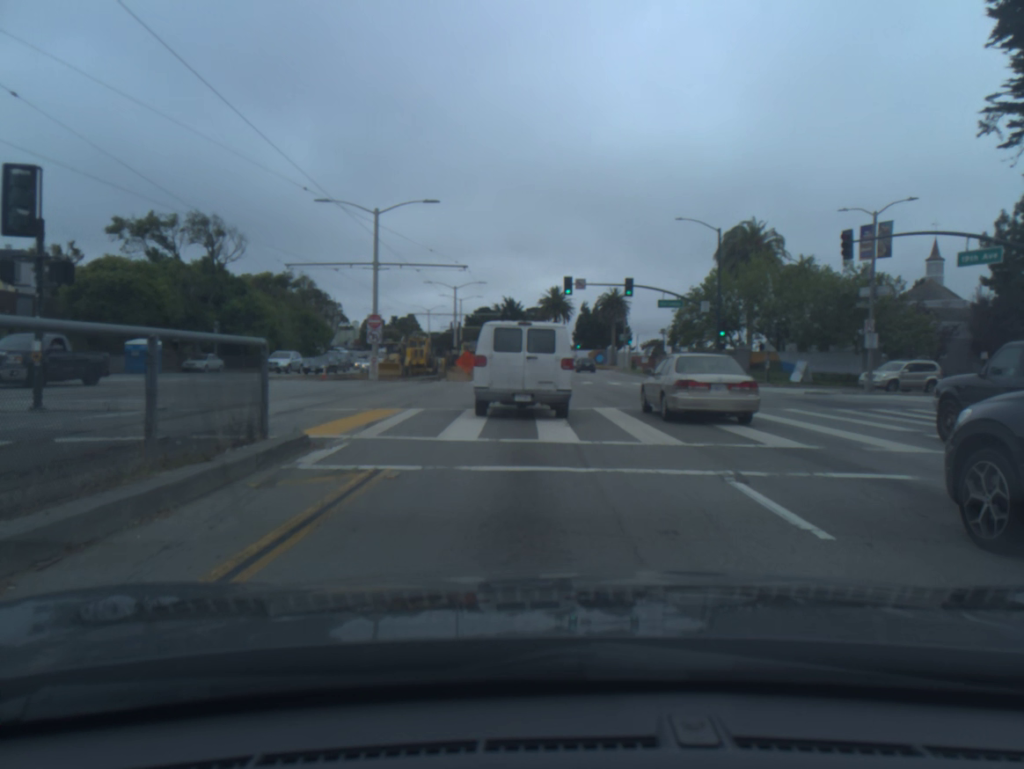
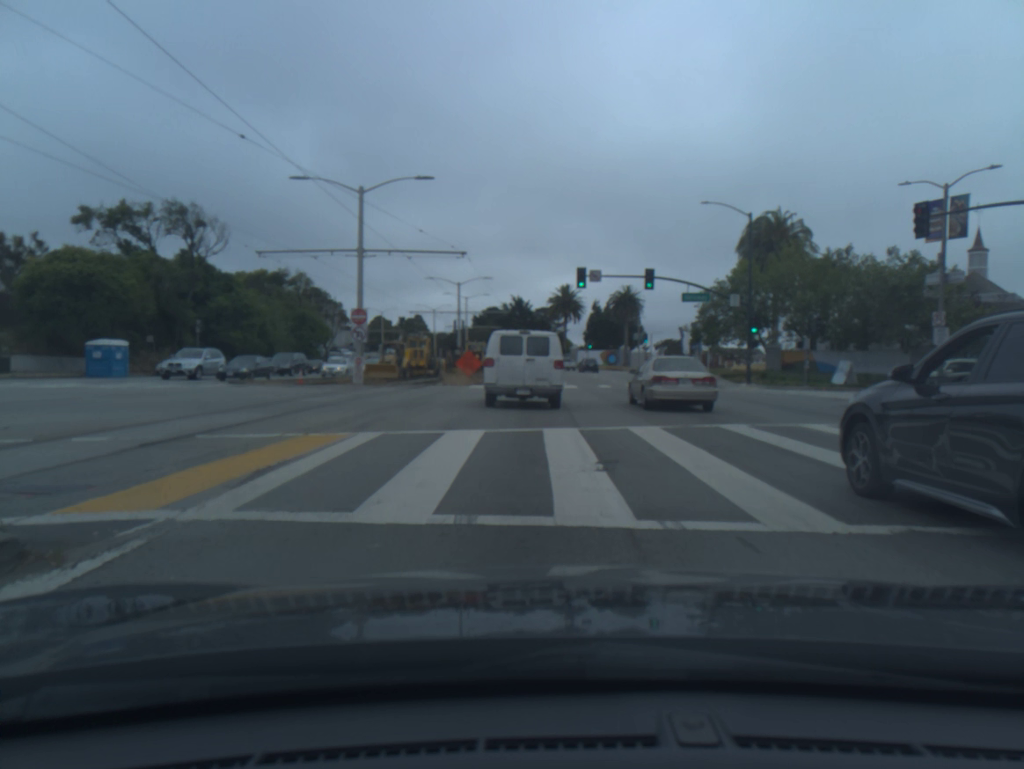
(0.0, +5.7) m; 0°
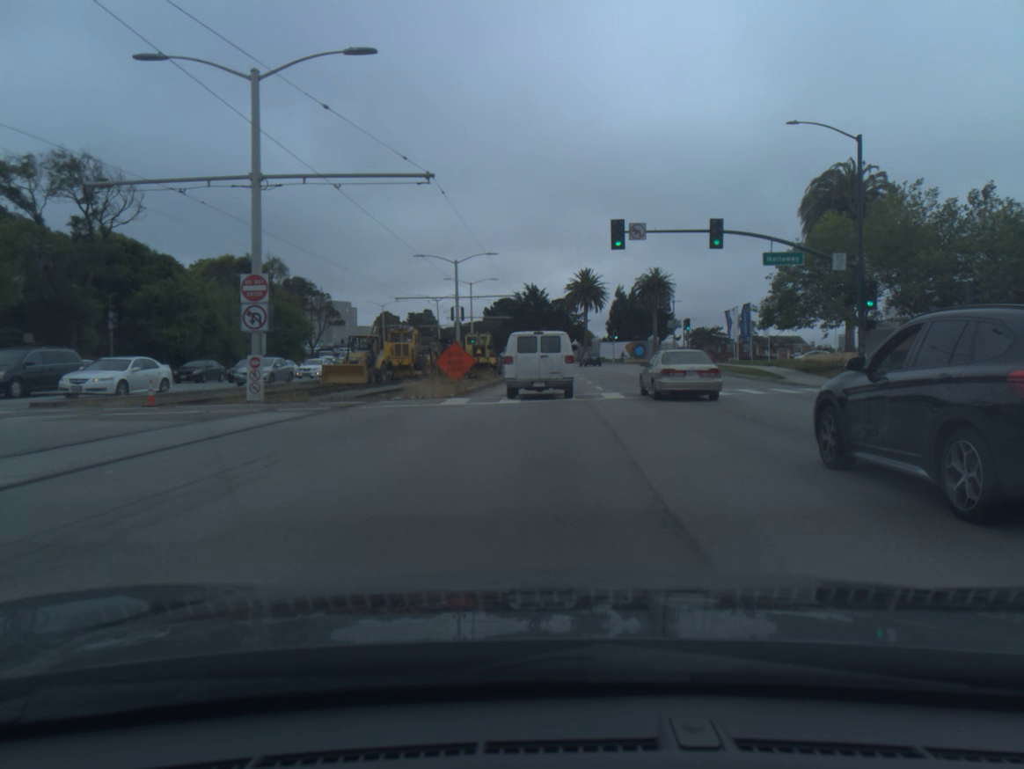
(-0.1, +14.6) m; -1°
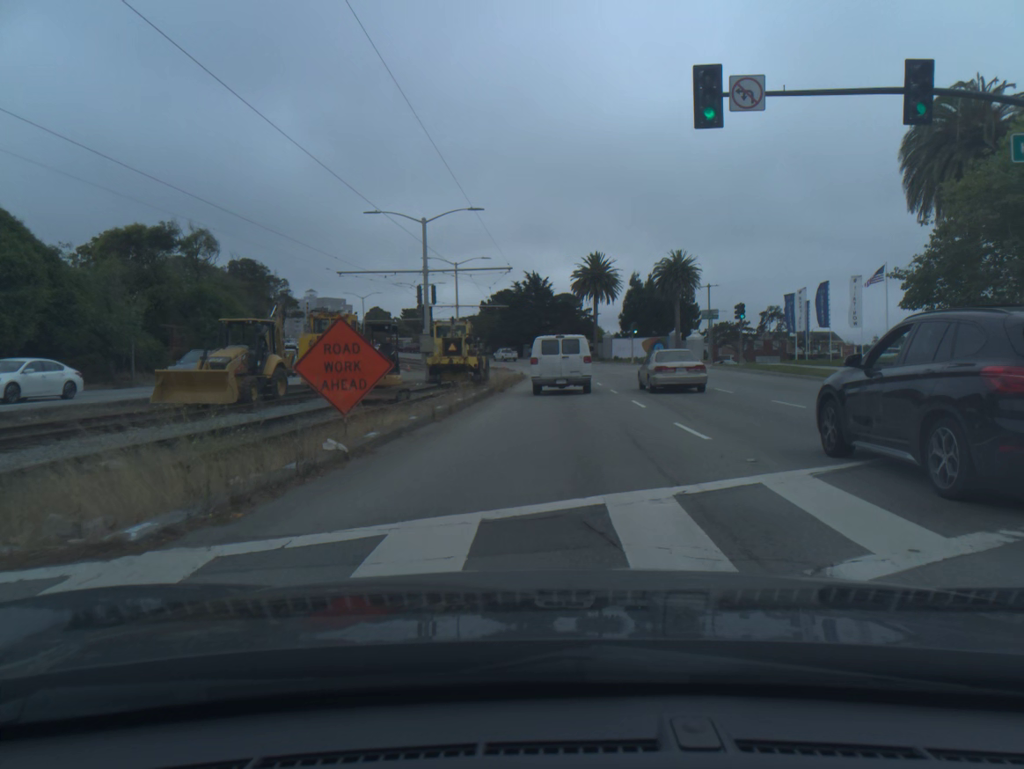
(-0.1, +18.2) m; 0°
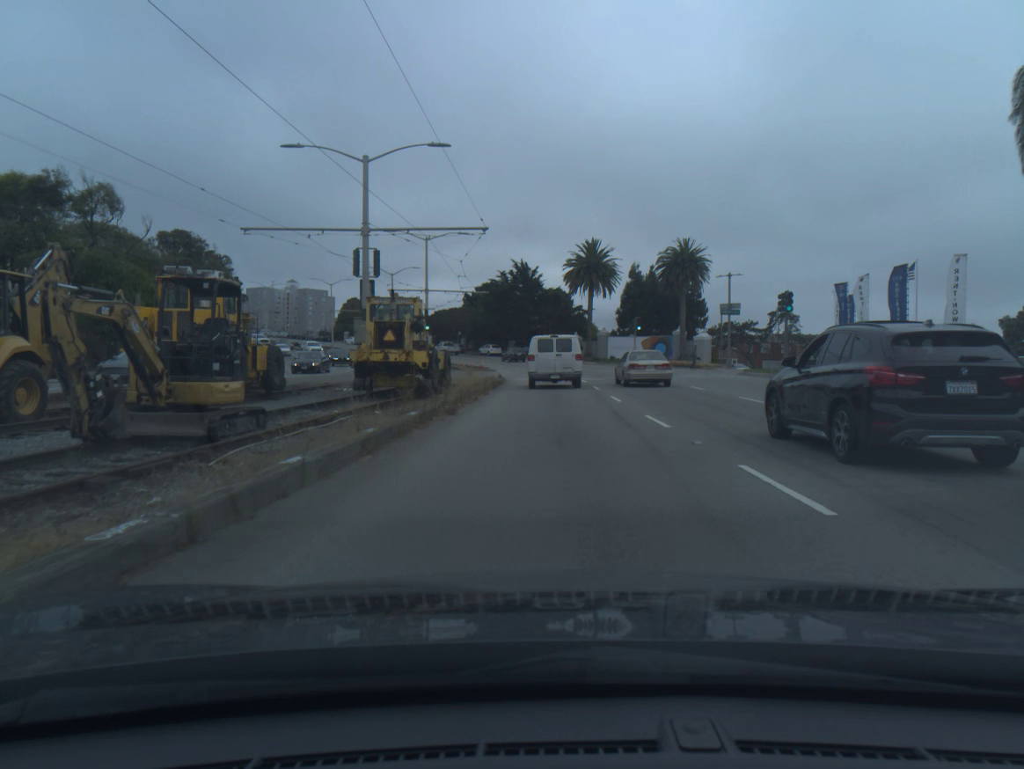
(+0.1, +12.6) m; +1°
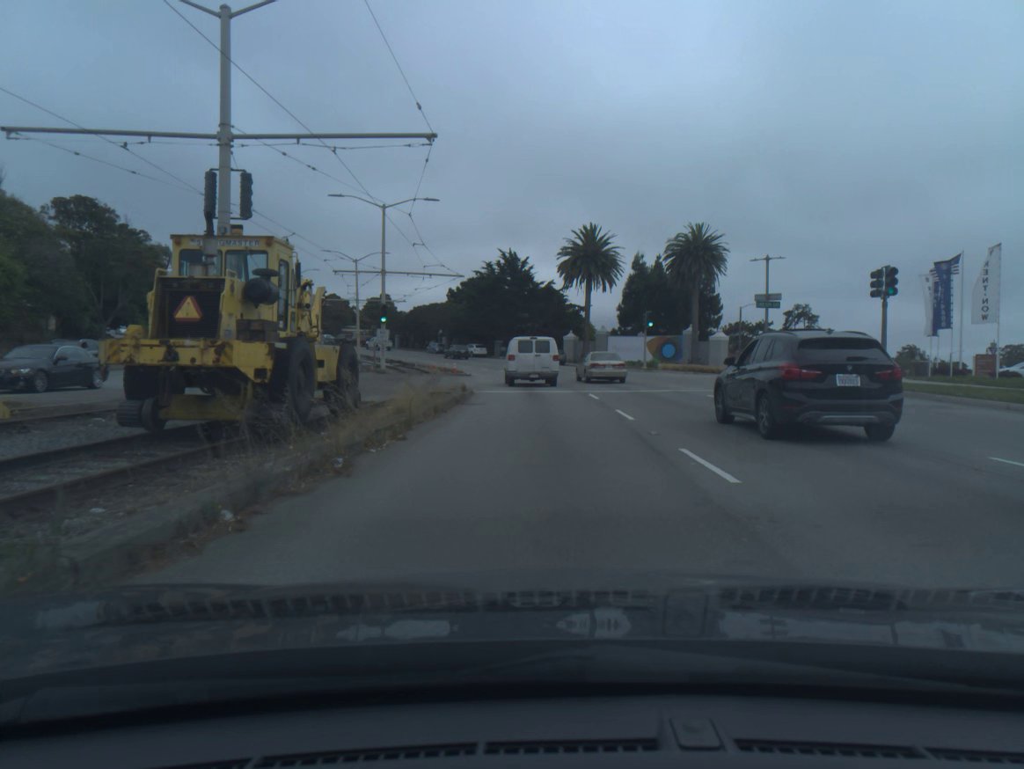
(+0.1, +13.2) m; +1°
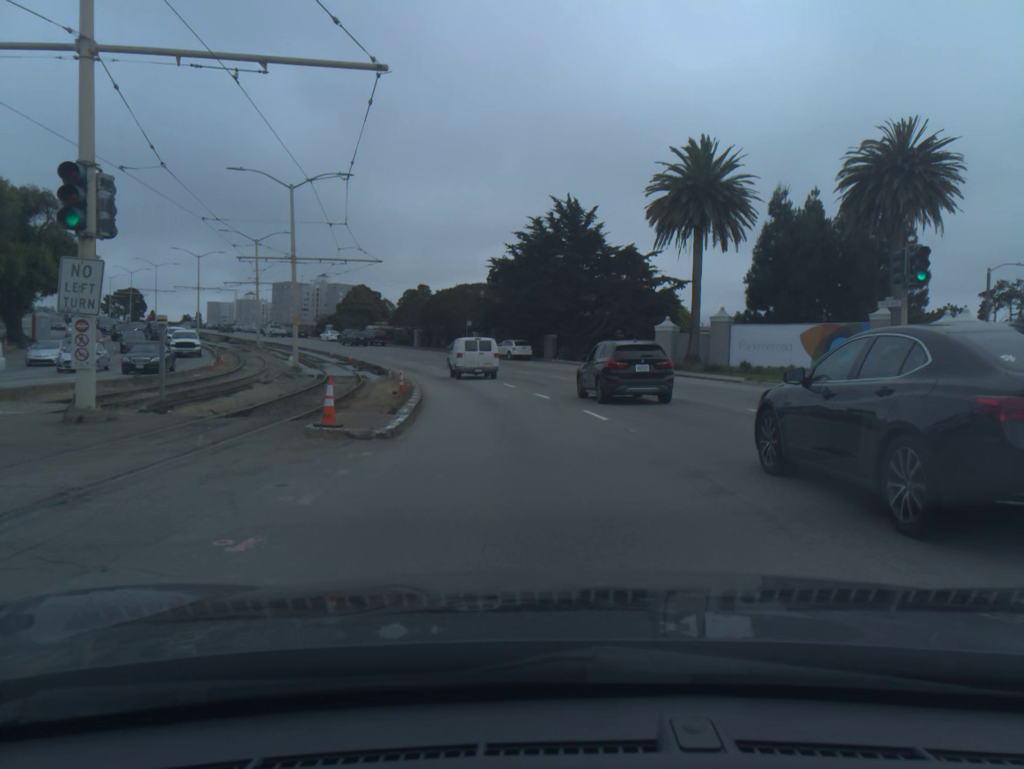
(-1.0, +34.8) m; -5°
